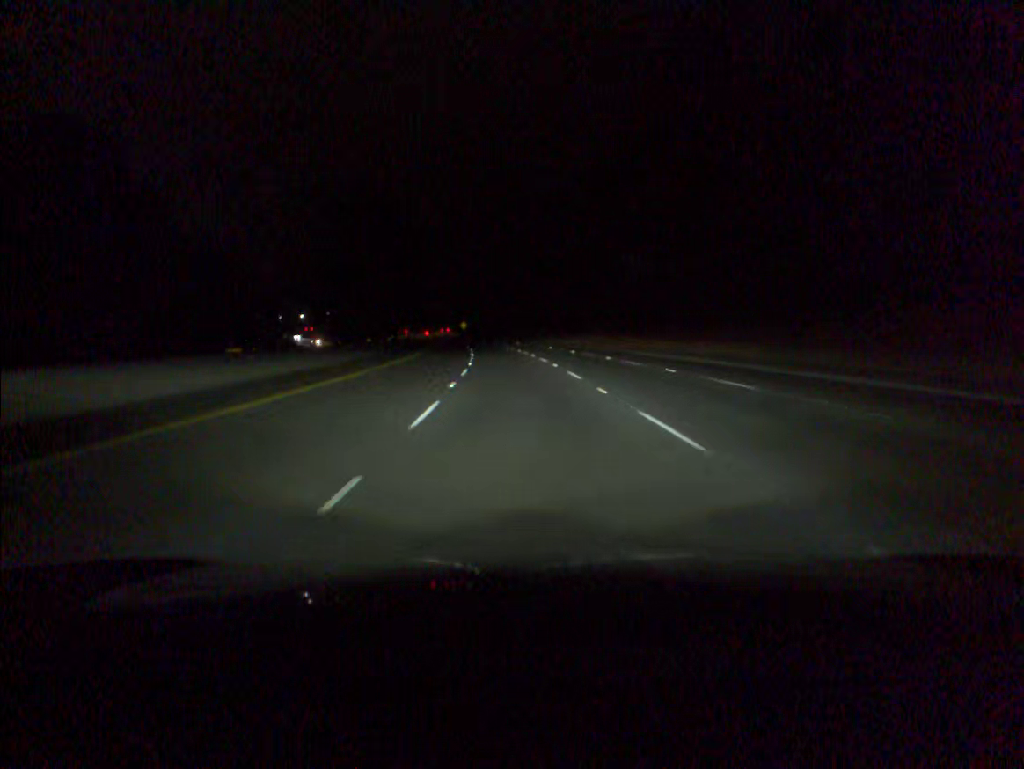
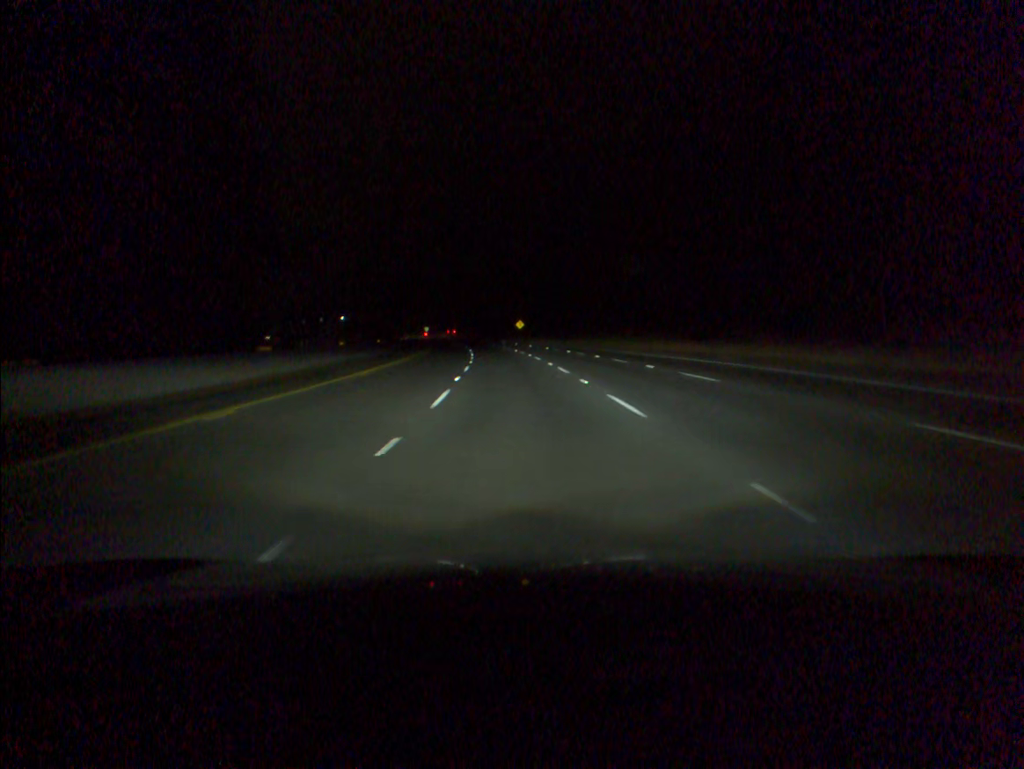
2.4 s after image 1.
(-3.0, +69.7) m; -5°
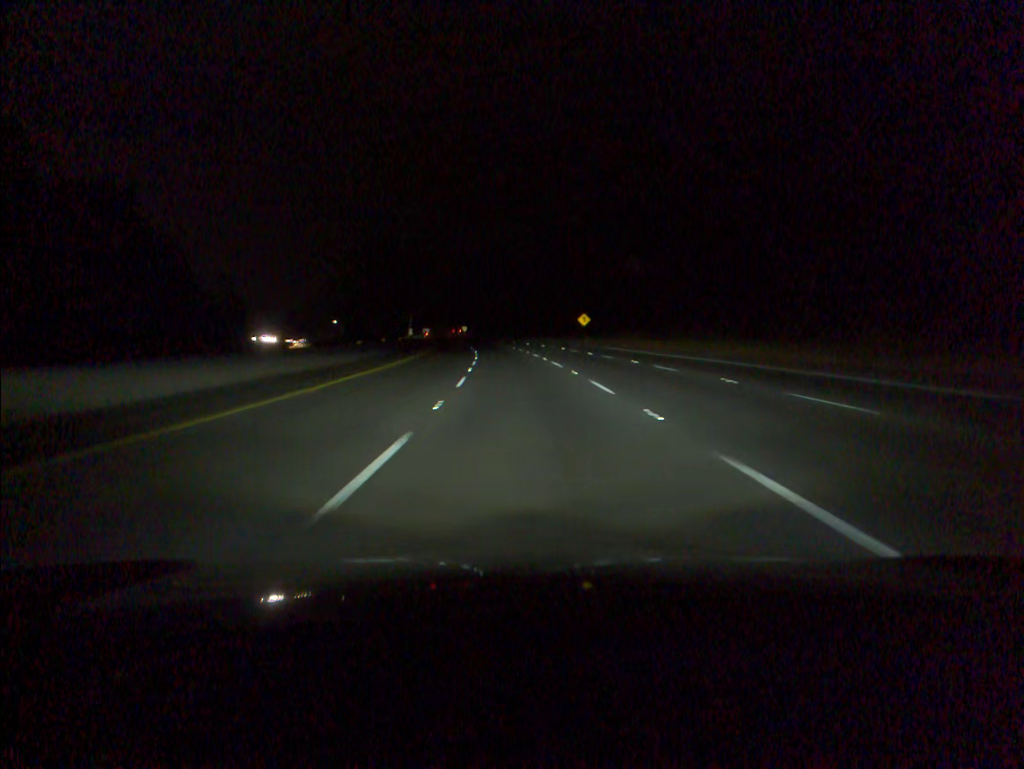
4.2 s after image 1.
(-1.8, +52.3) m; -4°
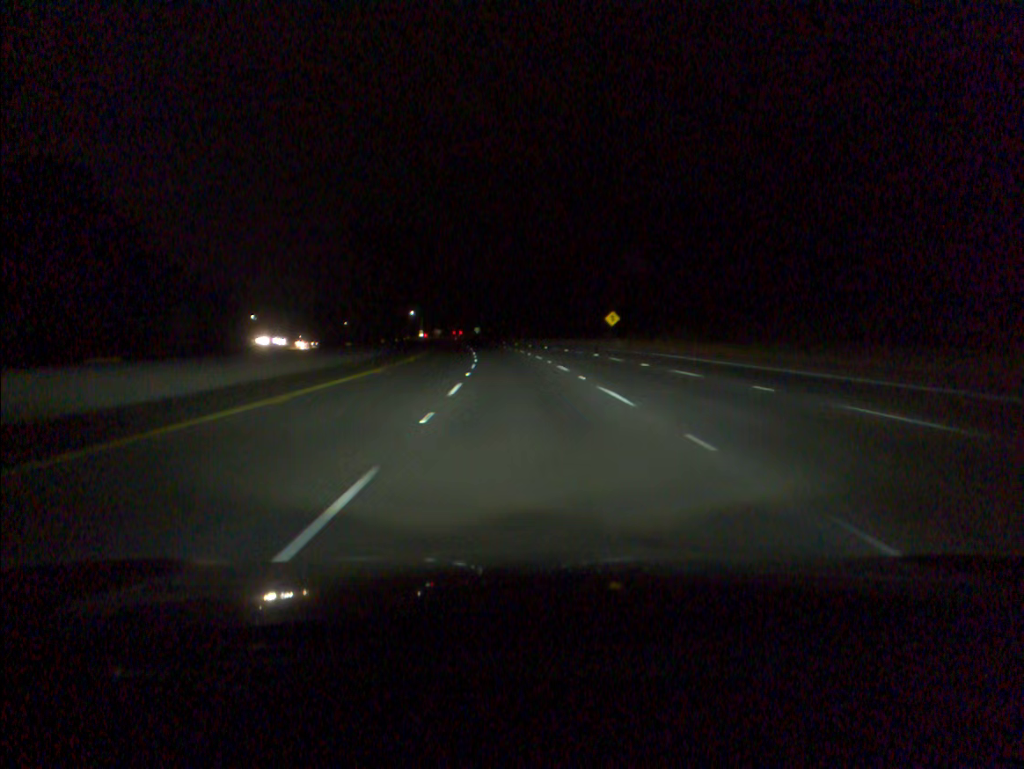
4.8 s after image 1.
(-0.2, +17.5) m; -1°
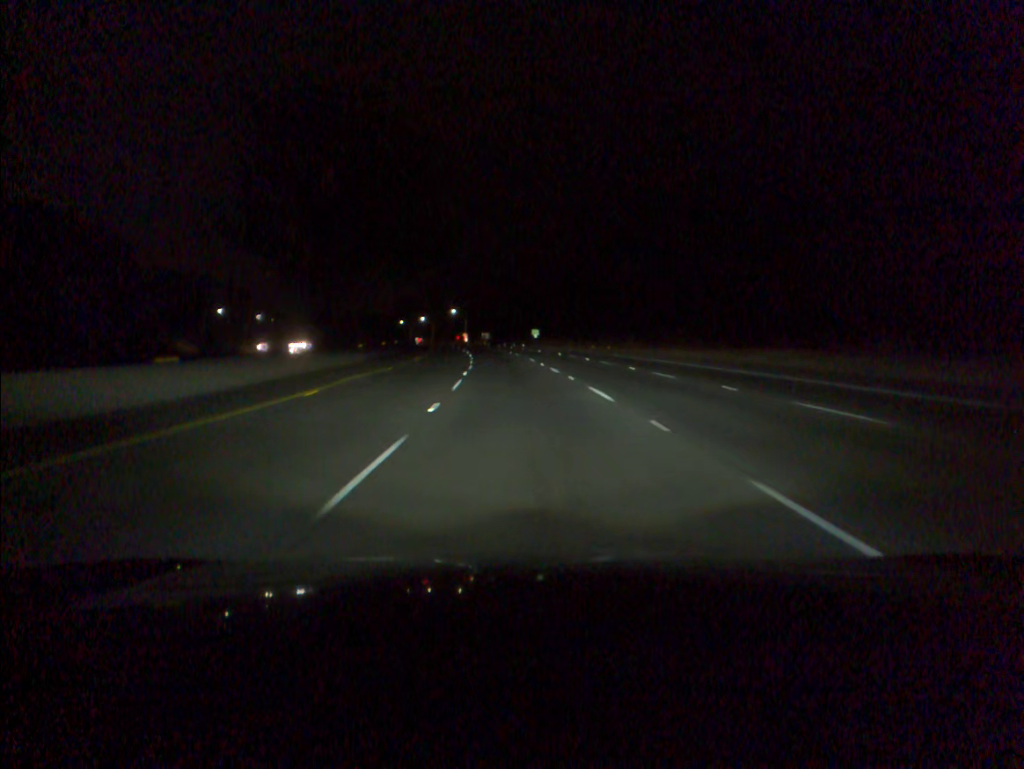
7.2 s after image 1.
(-2.8, +70.1) m; -5°
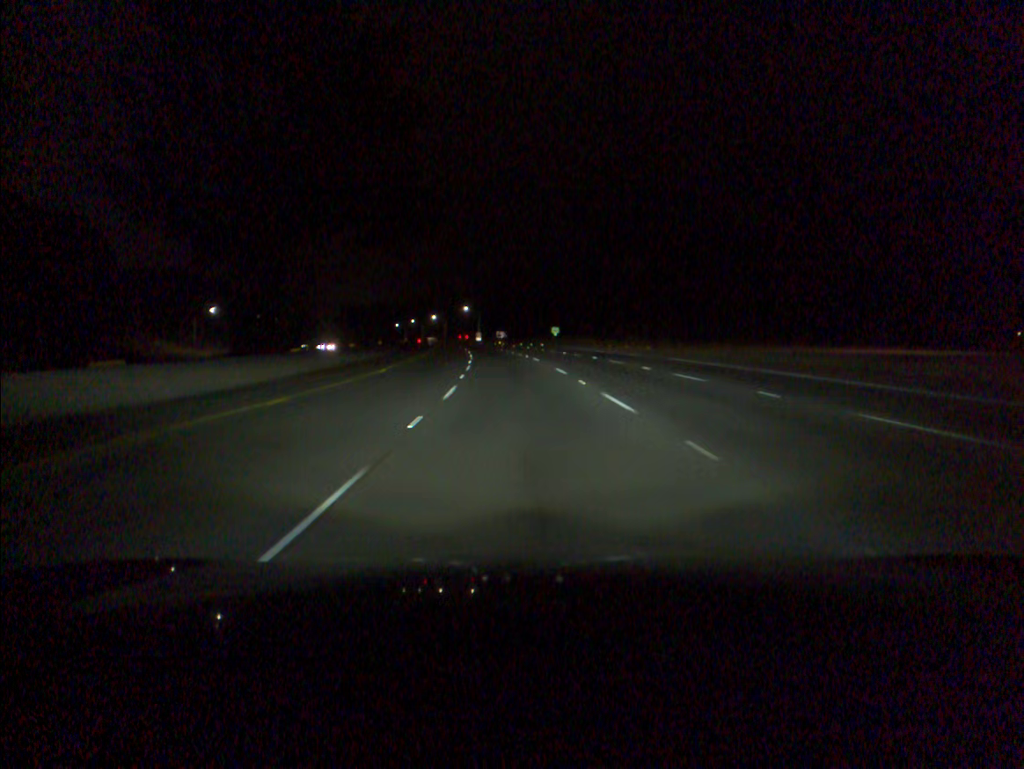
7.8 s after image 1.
(-0.2, +17.6) m; -1°
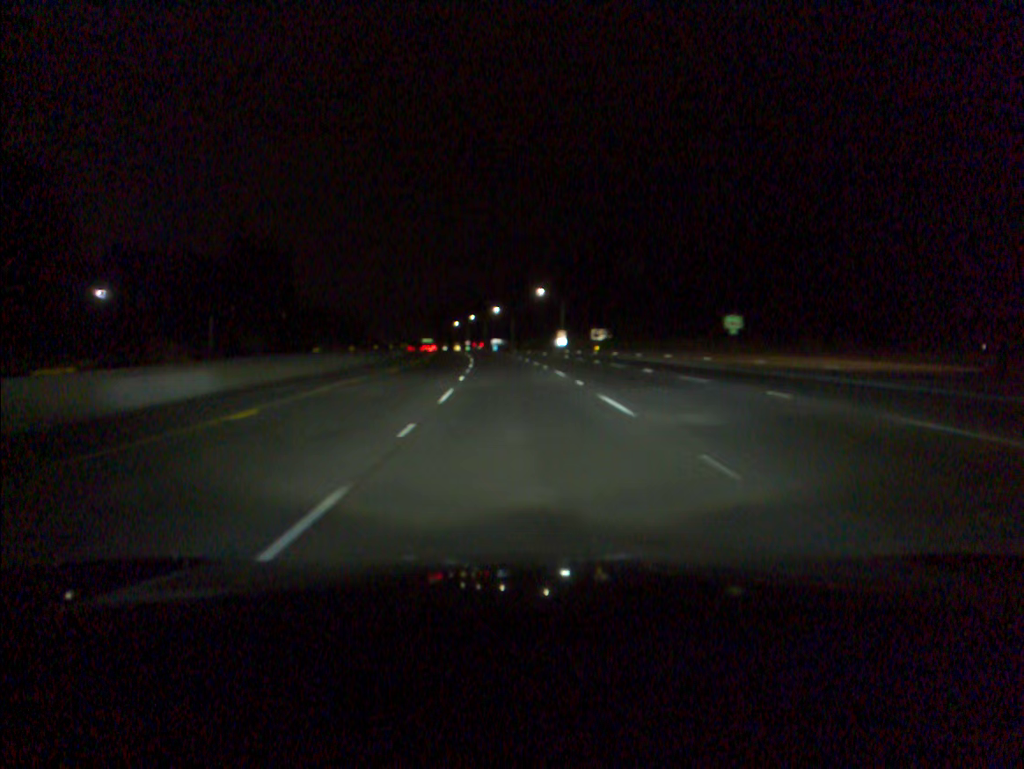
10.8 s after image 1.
(-4.8, +87.8) m; -6°
